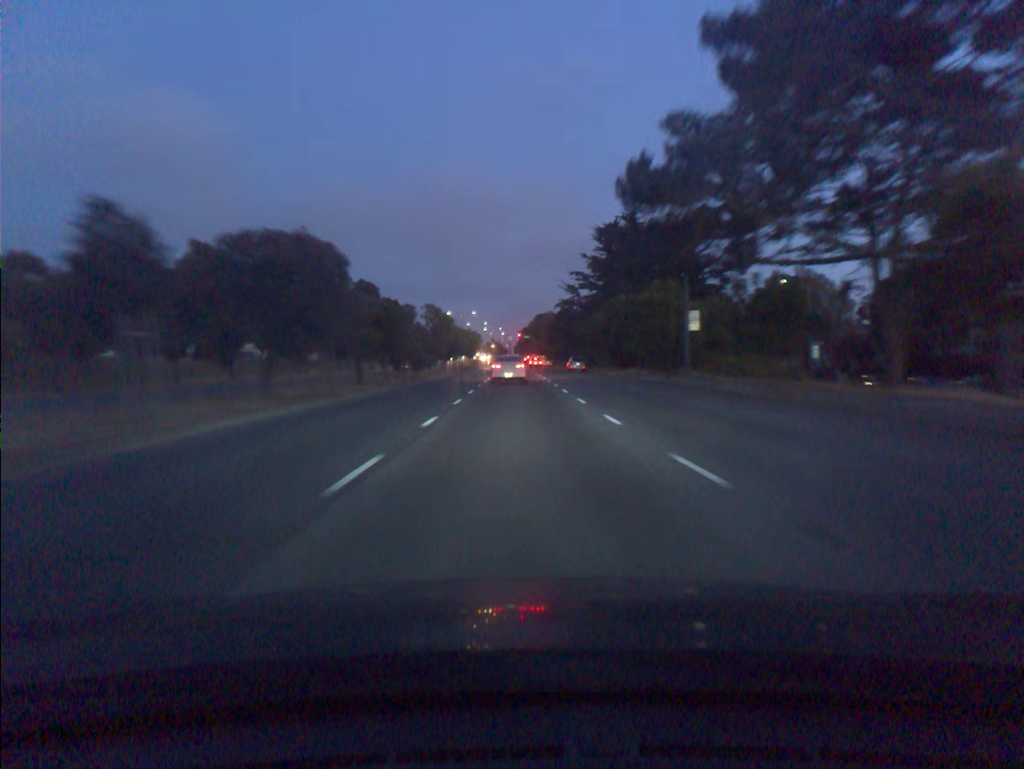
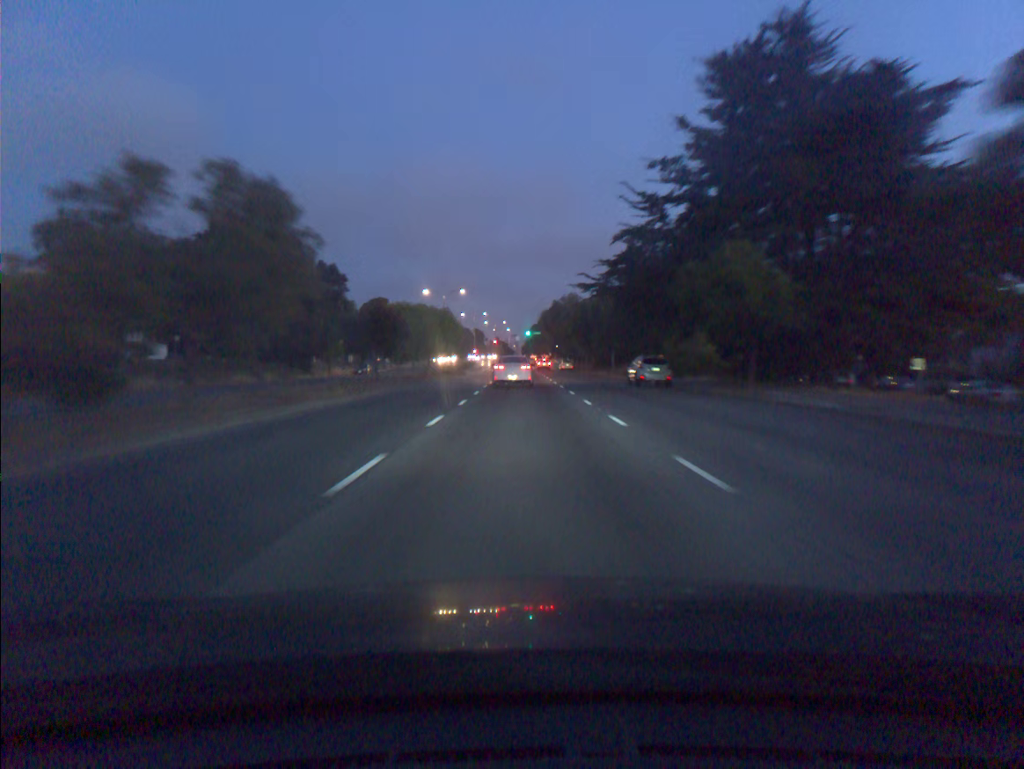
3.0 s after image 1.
(-0.2, +43.5) m; -1°
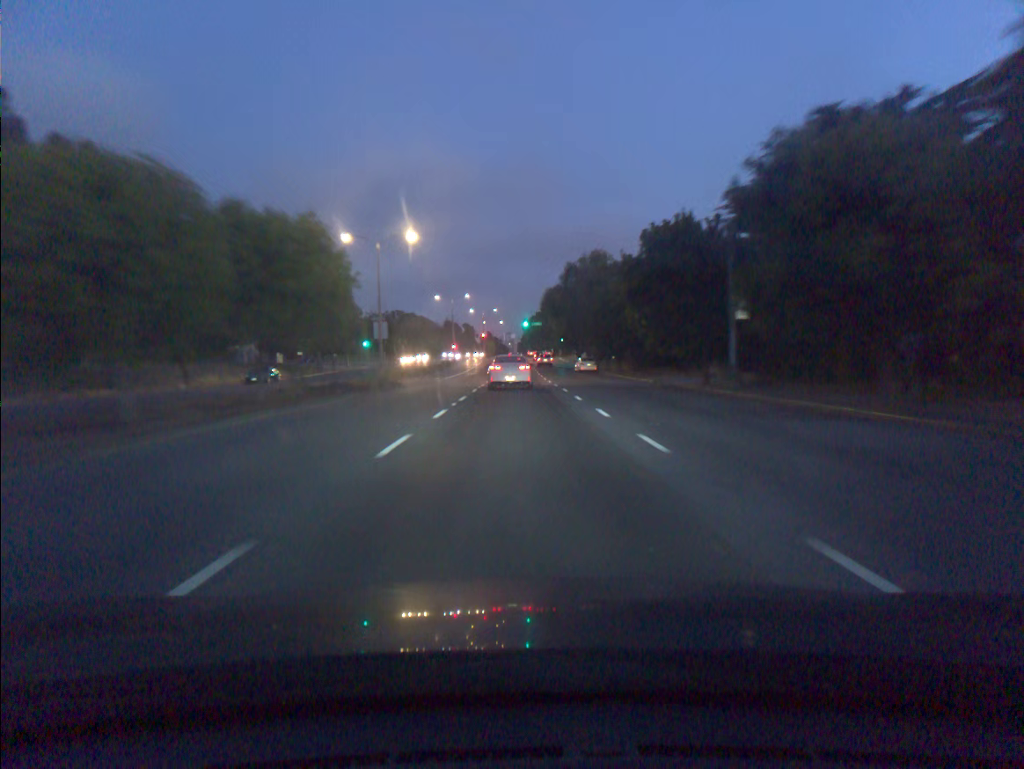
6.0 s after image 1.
(+0.2, +40.9) m; 0°
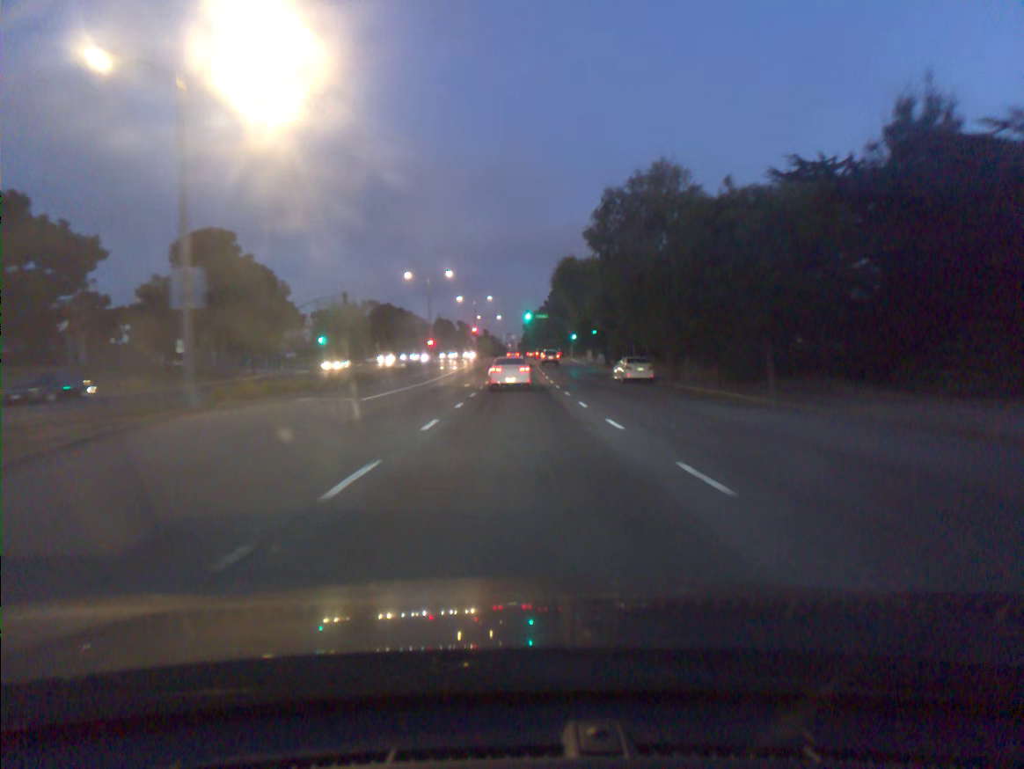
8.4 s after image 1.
(0.0, +31.1) m; 0°
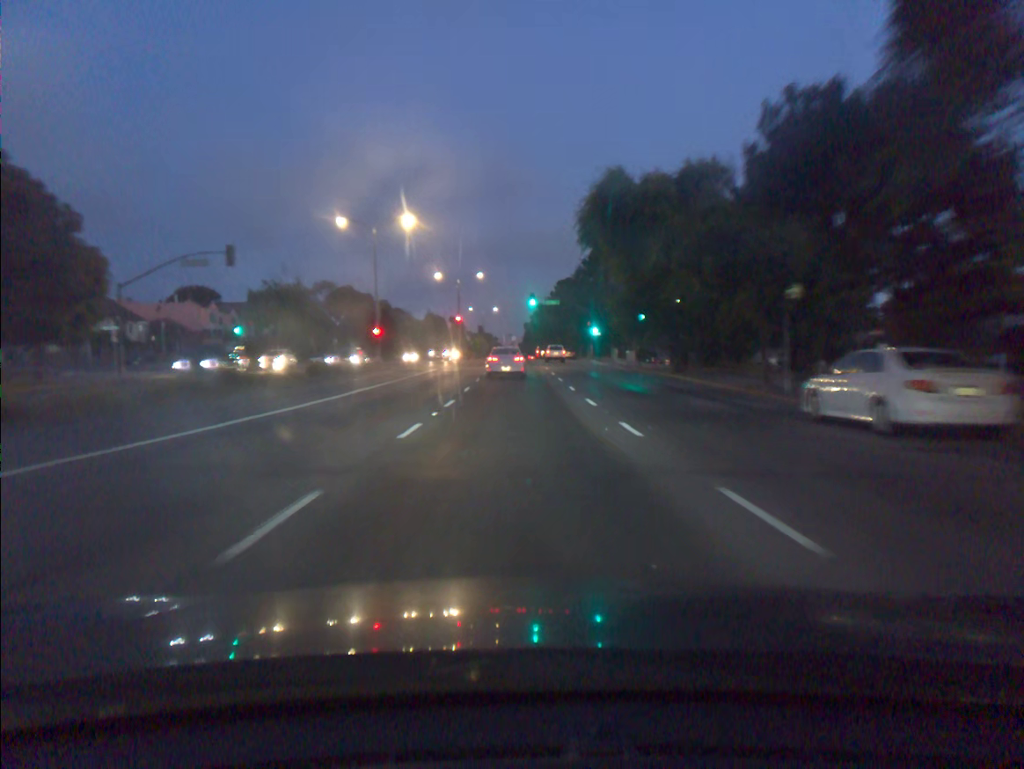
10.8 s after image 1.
(0.0, +31.4) m; 0°
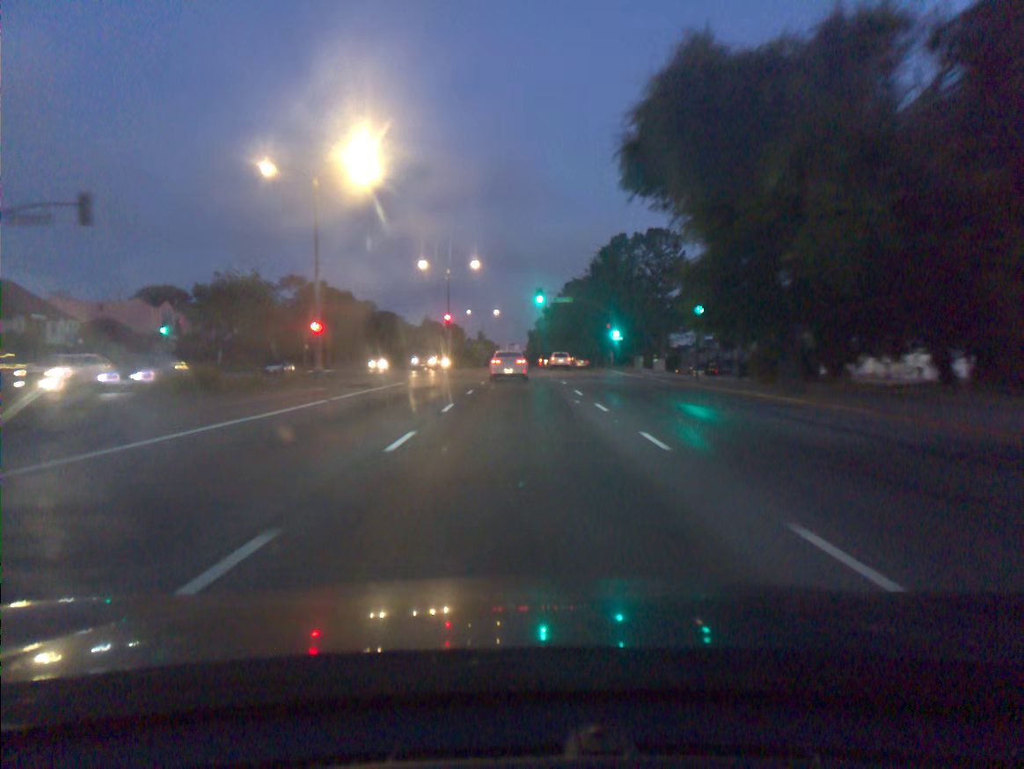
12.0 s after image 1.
(0.0, +16.1) m; 0°
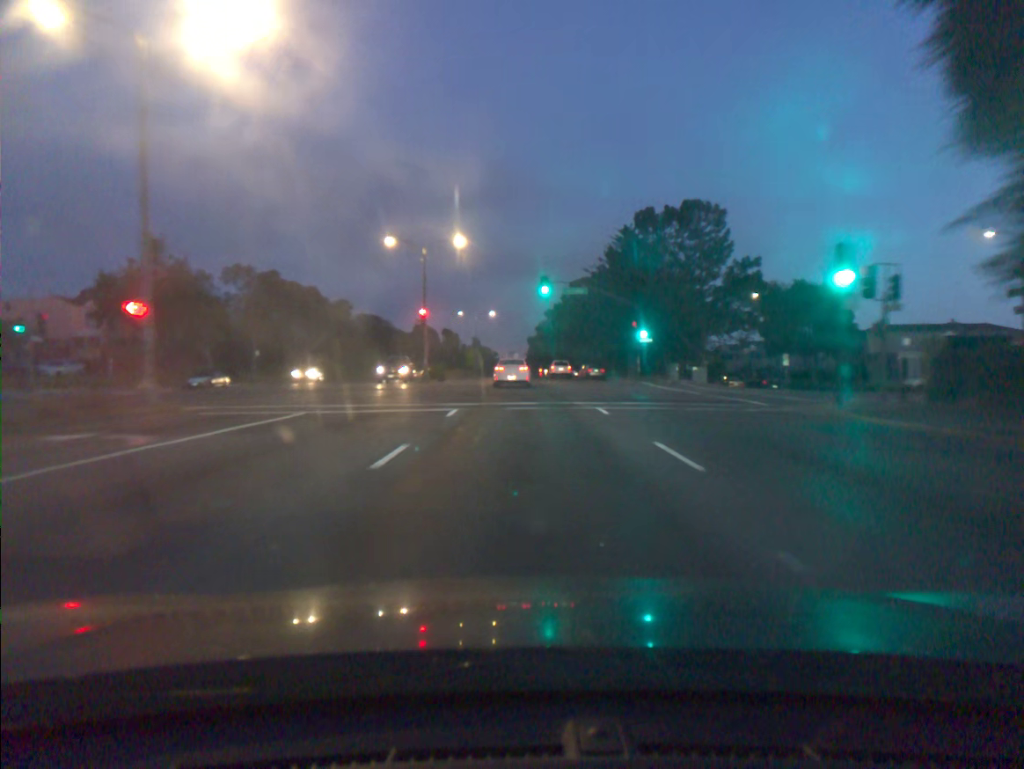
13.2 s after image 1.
(0.0, +16.3) m; 0°
